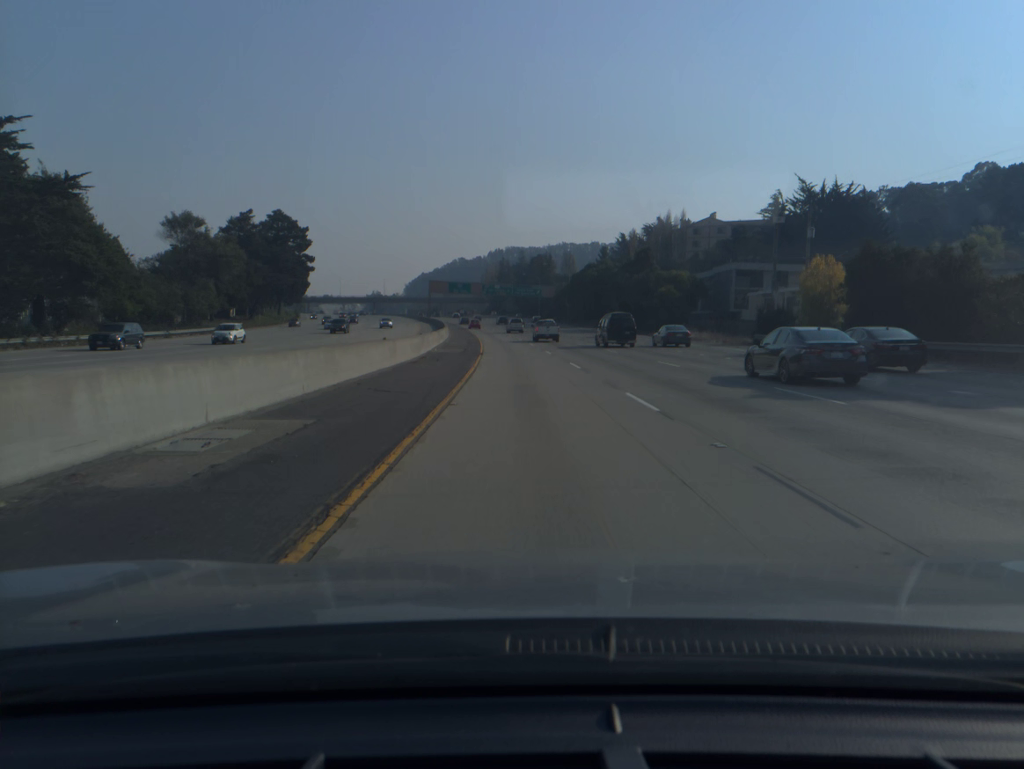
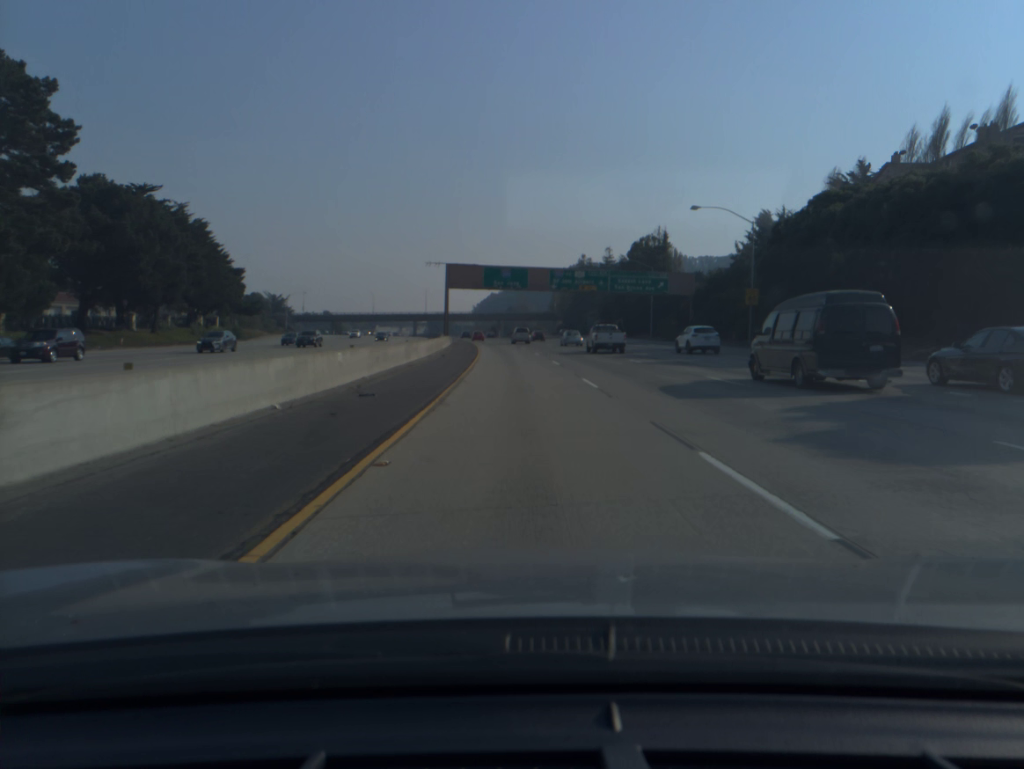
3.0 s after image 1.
(-4.0, +93.6) m; -5°
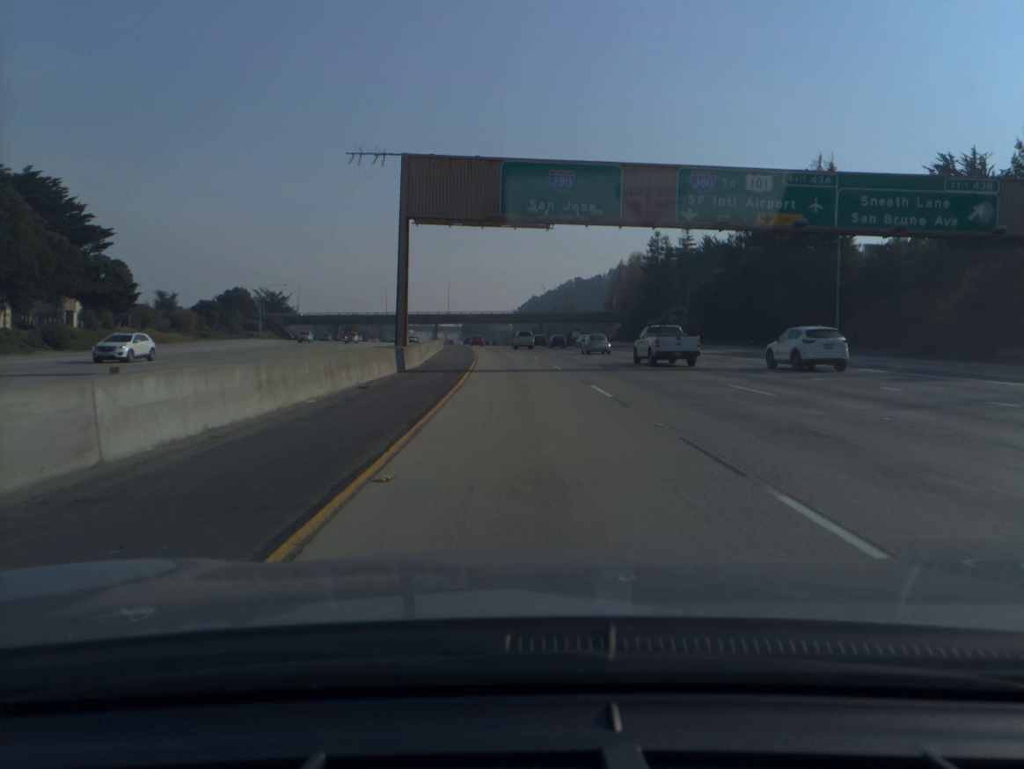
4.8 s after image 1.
(-1.8, +59.1) m; -3°
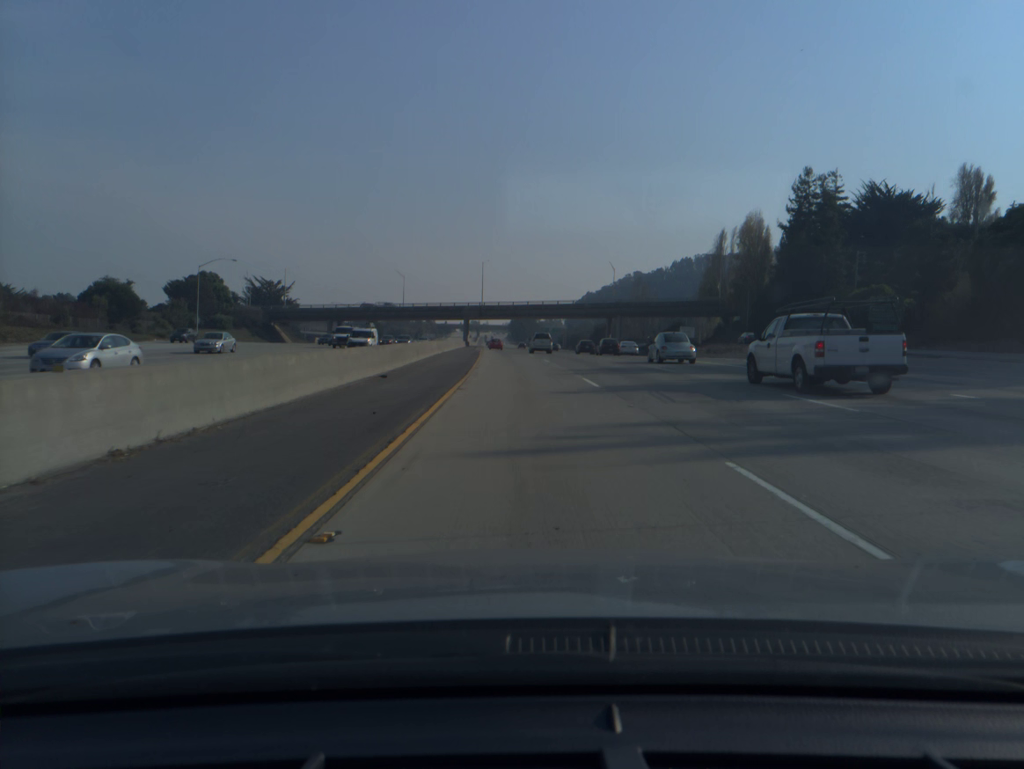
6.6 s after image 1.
(-2.0, +60.6) m; -4°
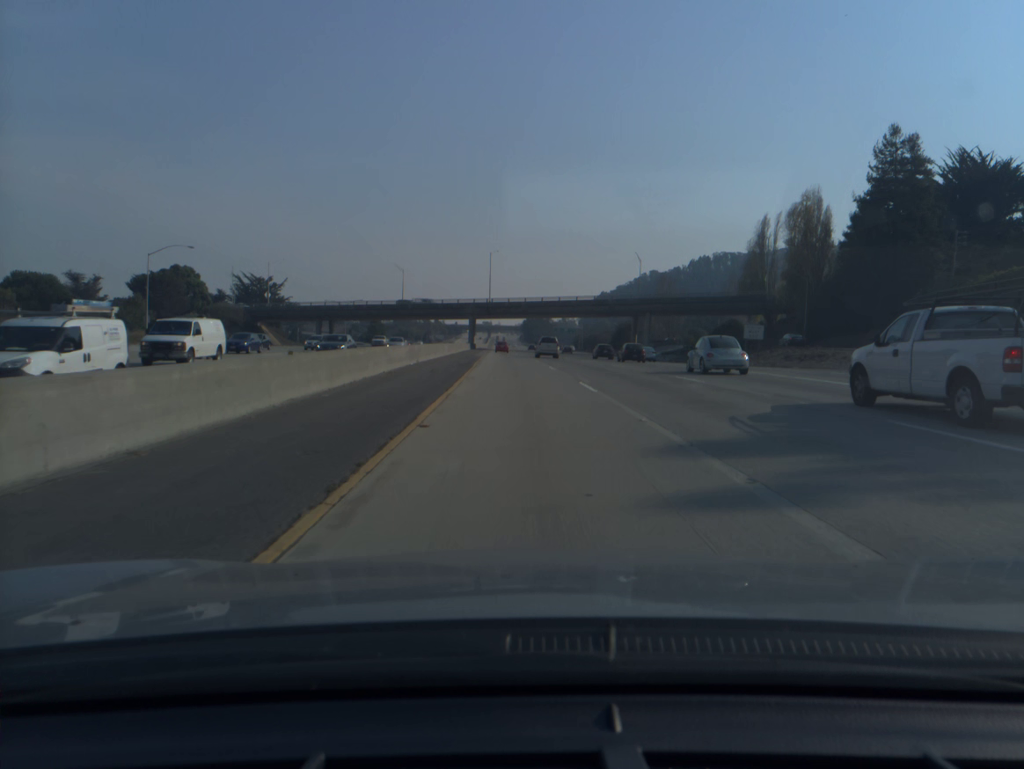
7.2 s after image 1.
(-0.2, +20.4) m; -1°
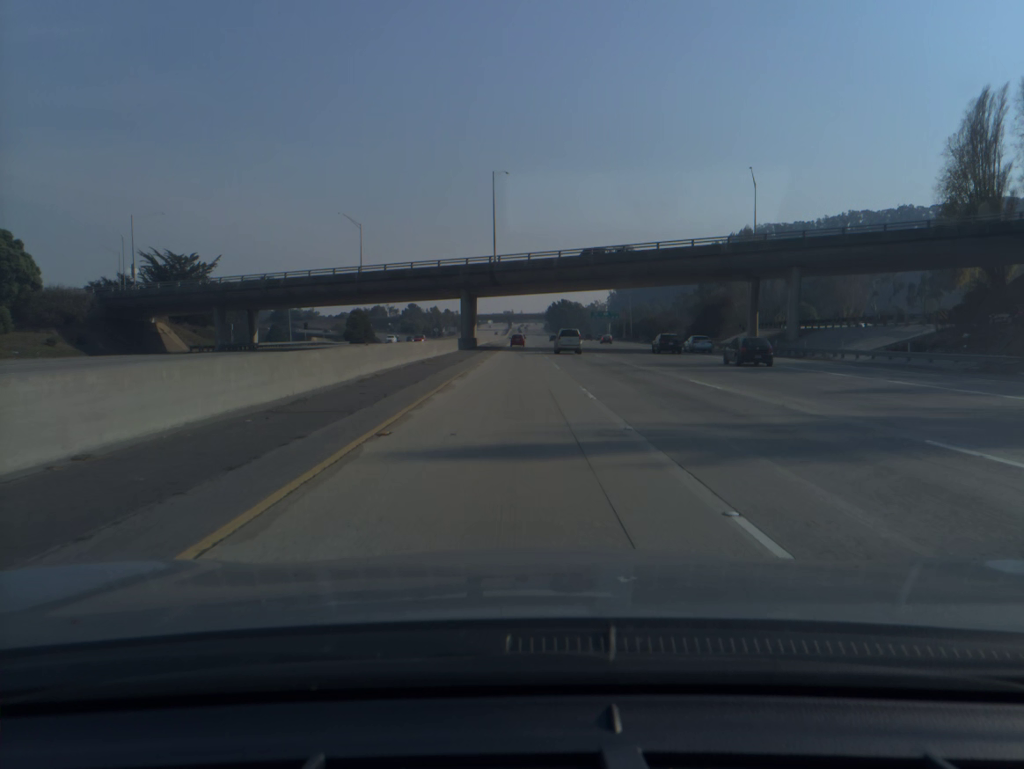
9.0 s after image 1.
(-1.0, +61.8) m; -2°
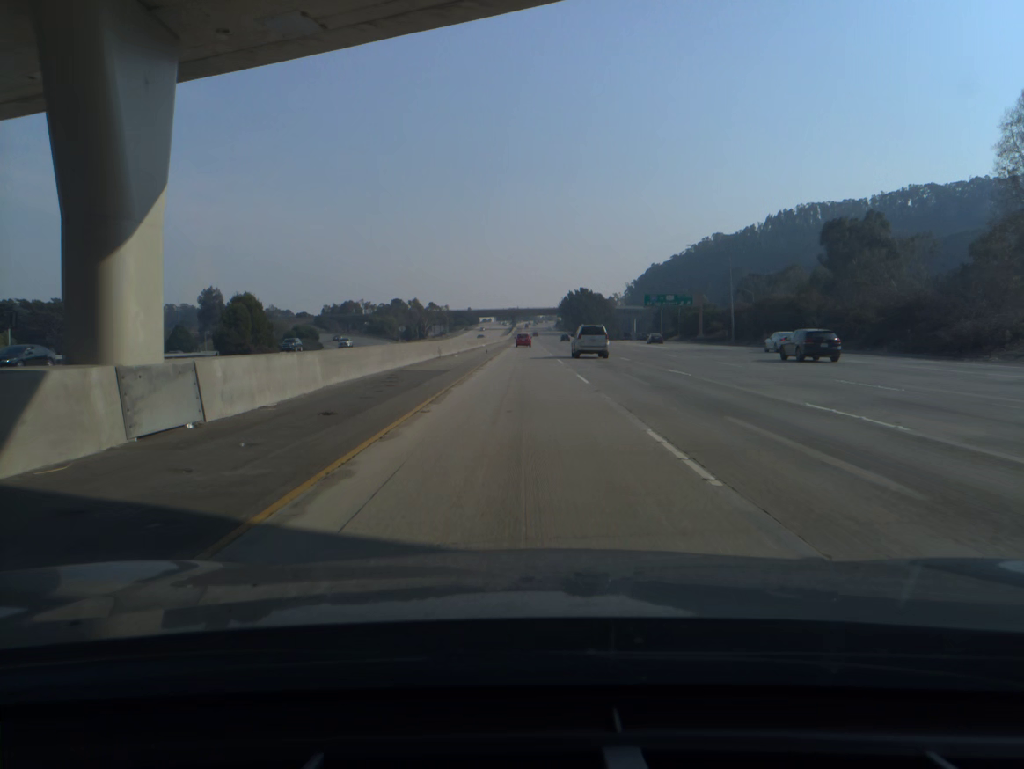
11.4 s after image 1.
(-0.4, +84.1) m; -1°
